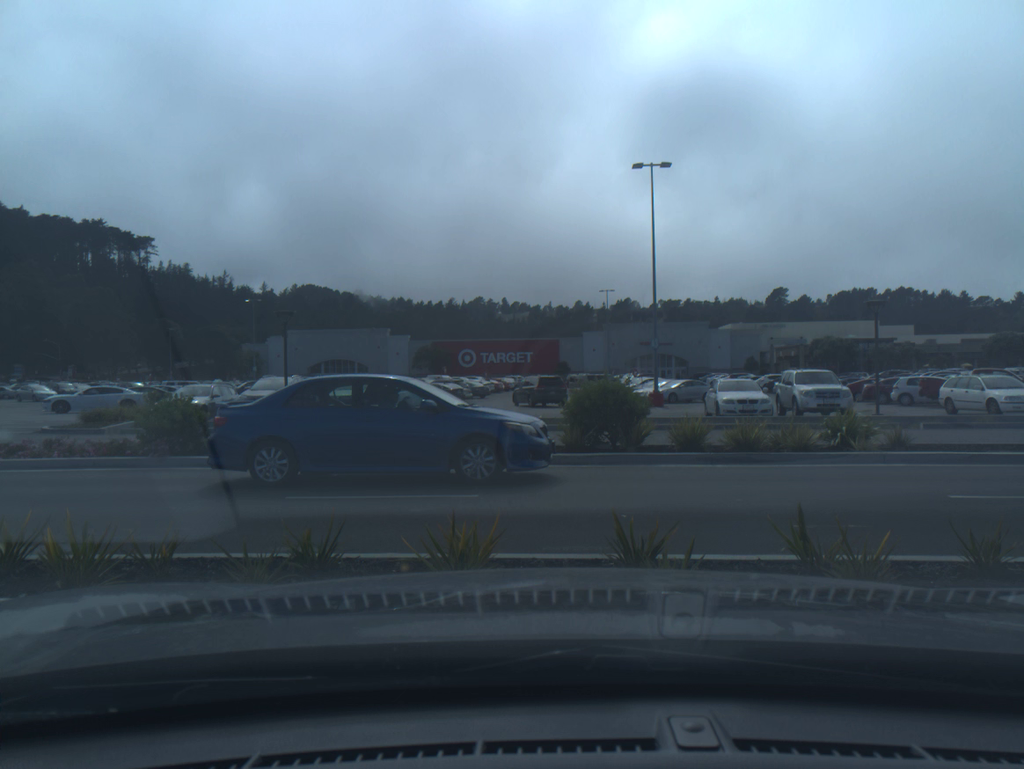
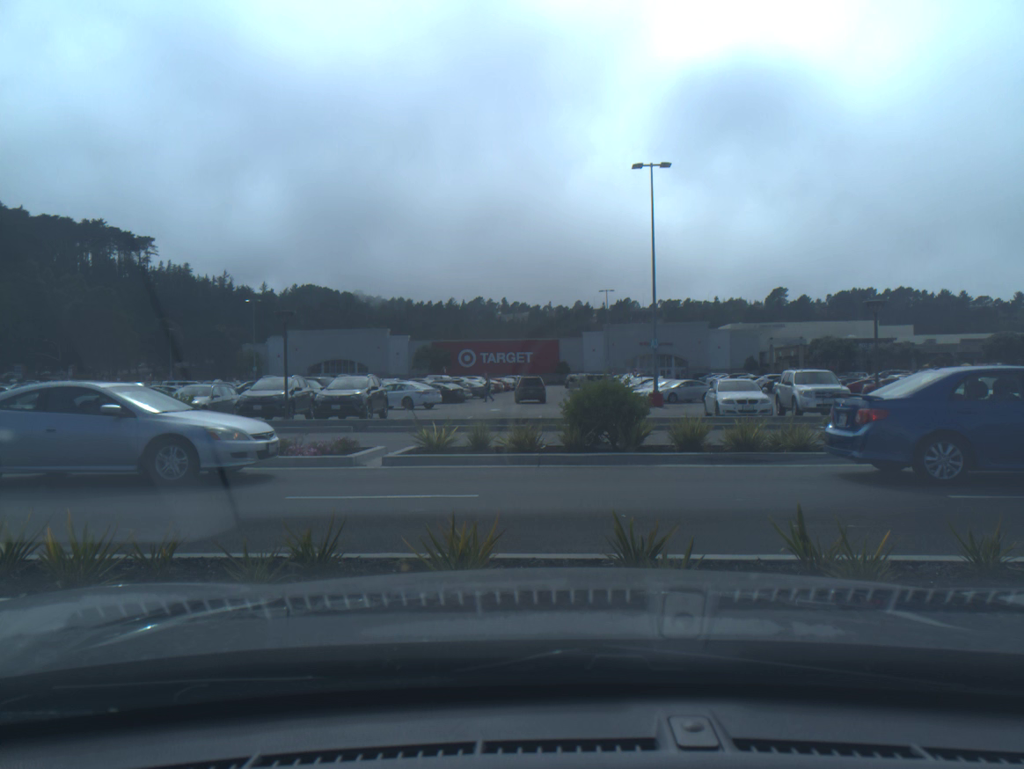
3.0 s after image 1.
(0.0, 0.0) m; 0°
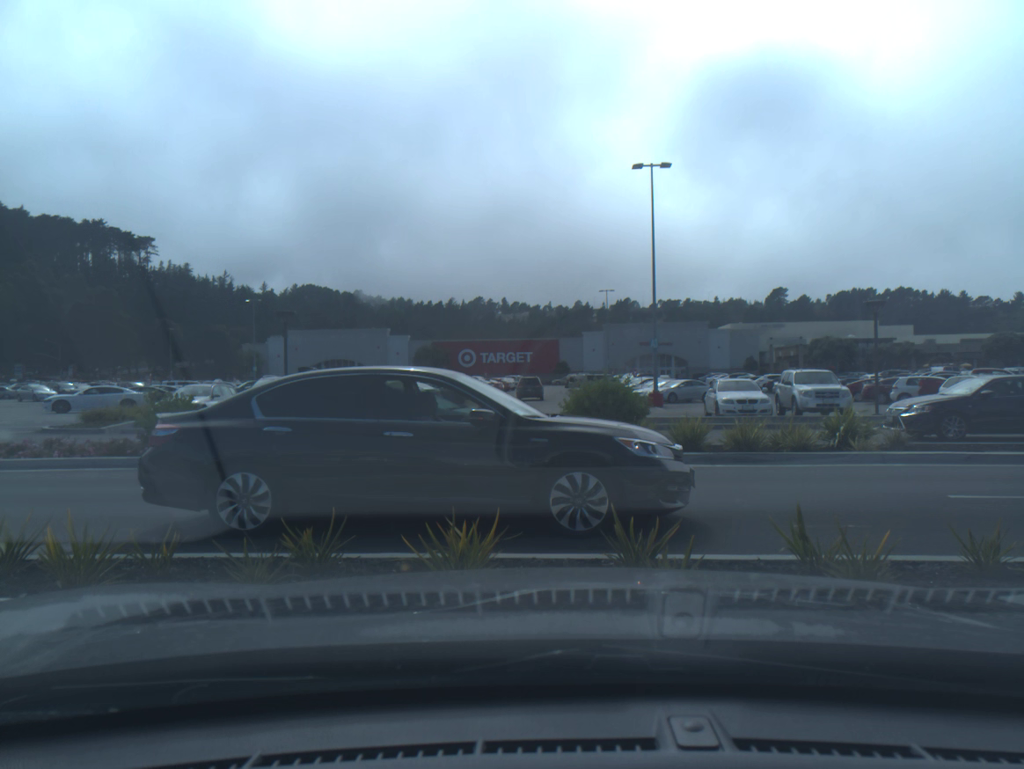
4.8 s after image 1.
(0.0, 0.0) m; 0°
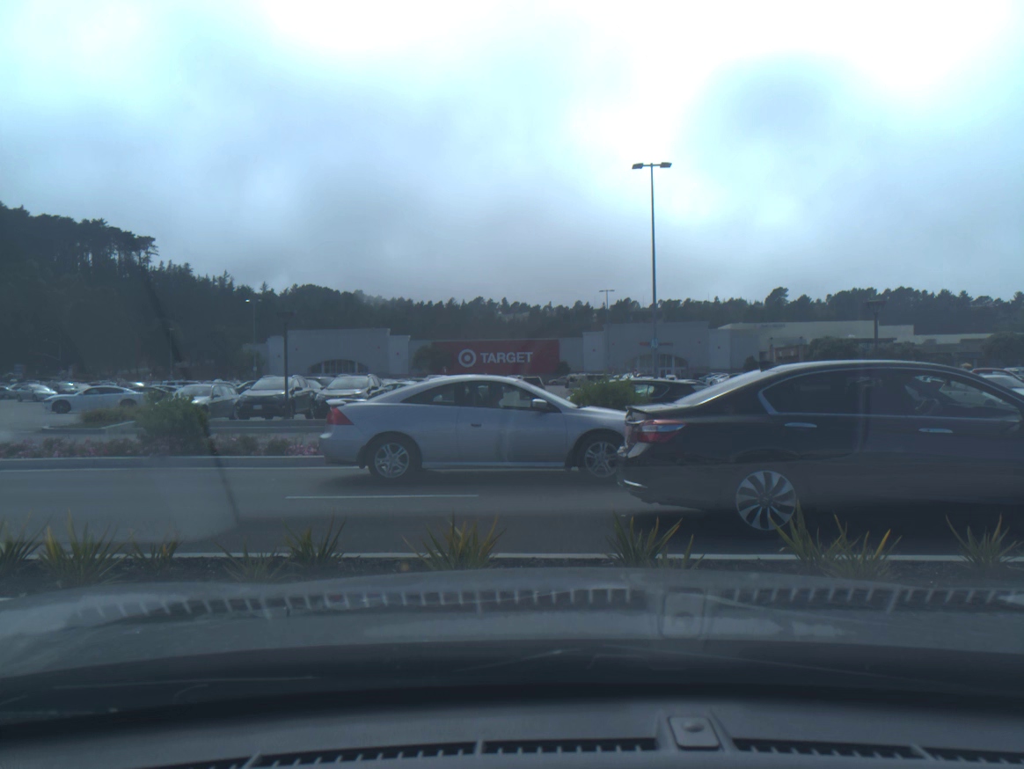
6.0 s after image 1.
(0.0, 0.0) m; 0°
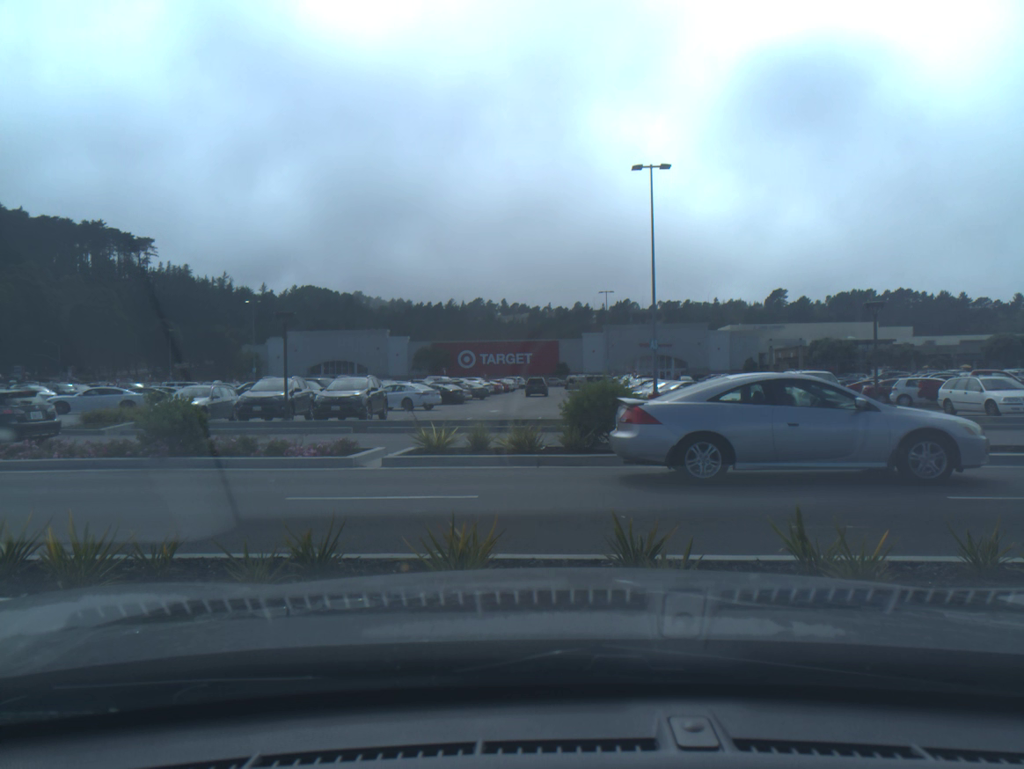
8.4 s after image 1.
(0.0, 0.0) m; 0°
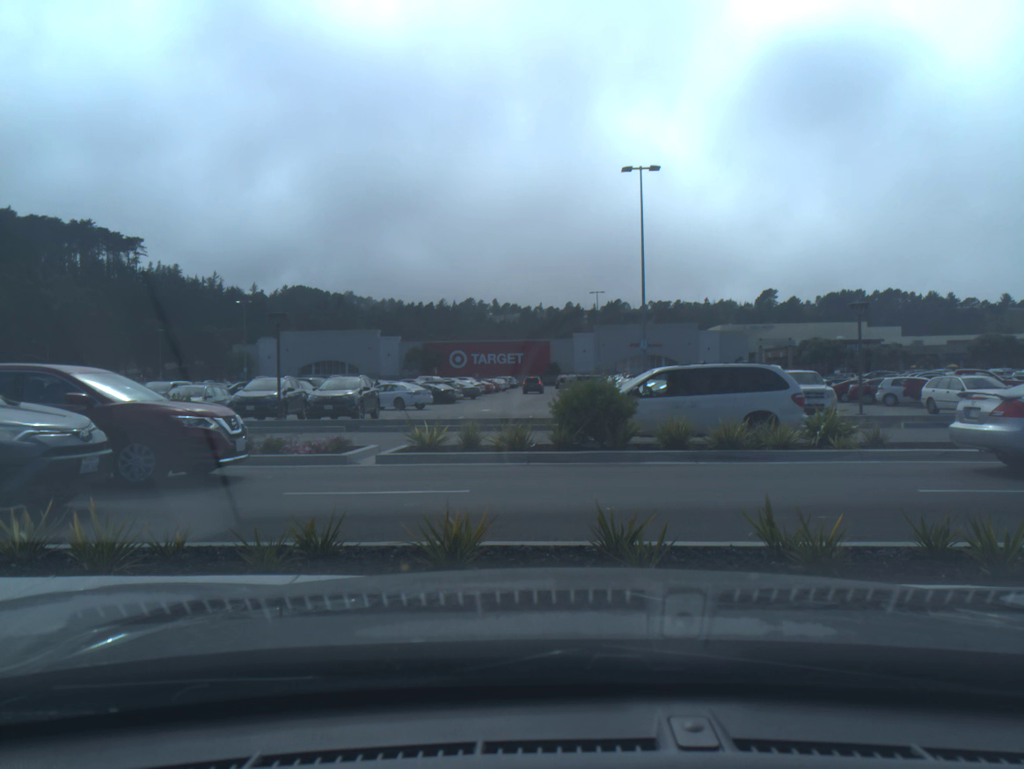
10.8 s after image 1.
(0.0, -0.3) m; +1°
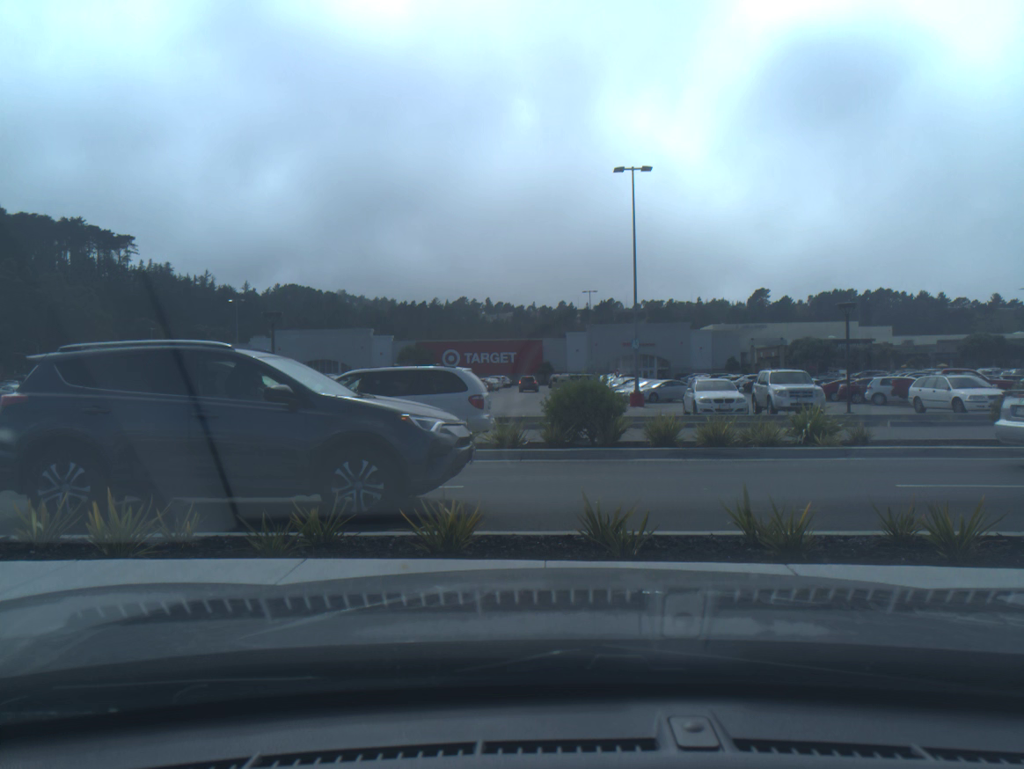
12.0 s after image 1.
(0.0, -0.3) m; +1°
